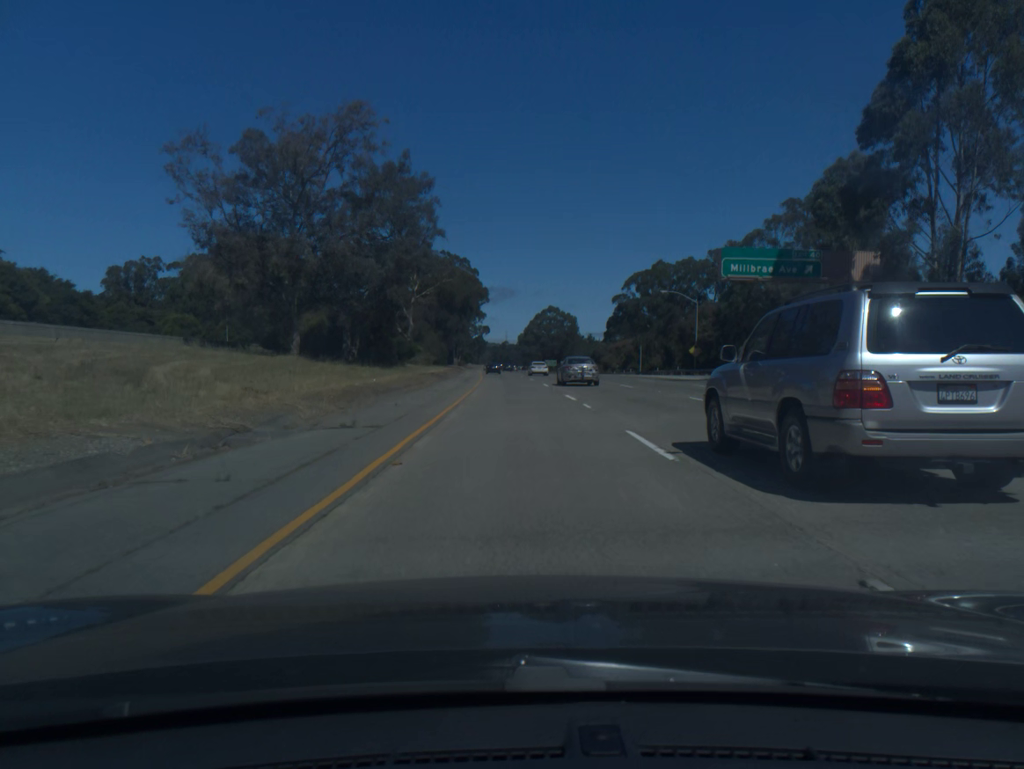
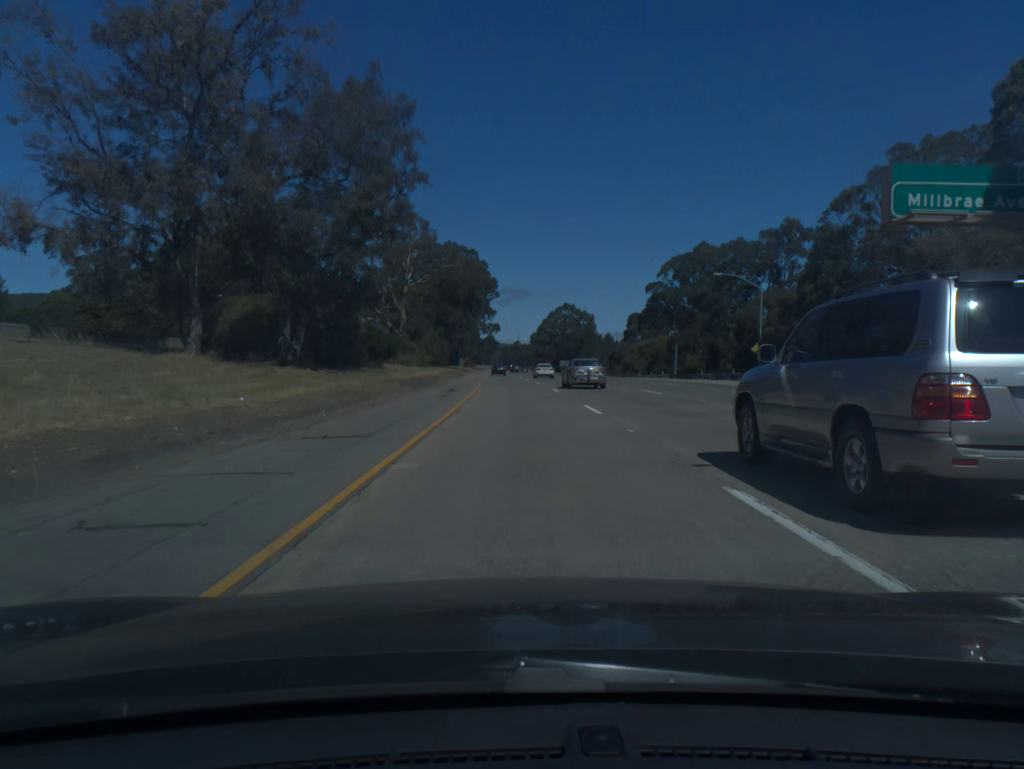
(-0.2, +20.3) m; -1°
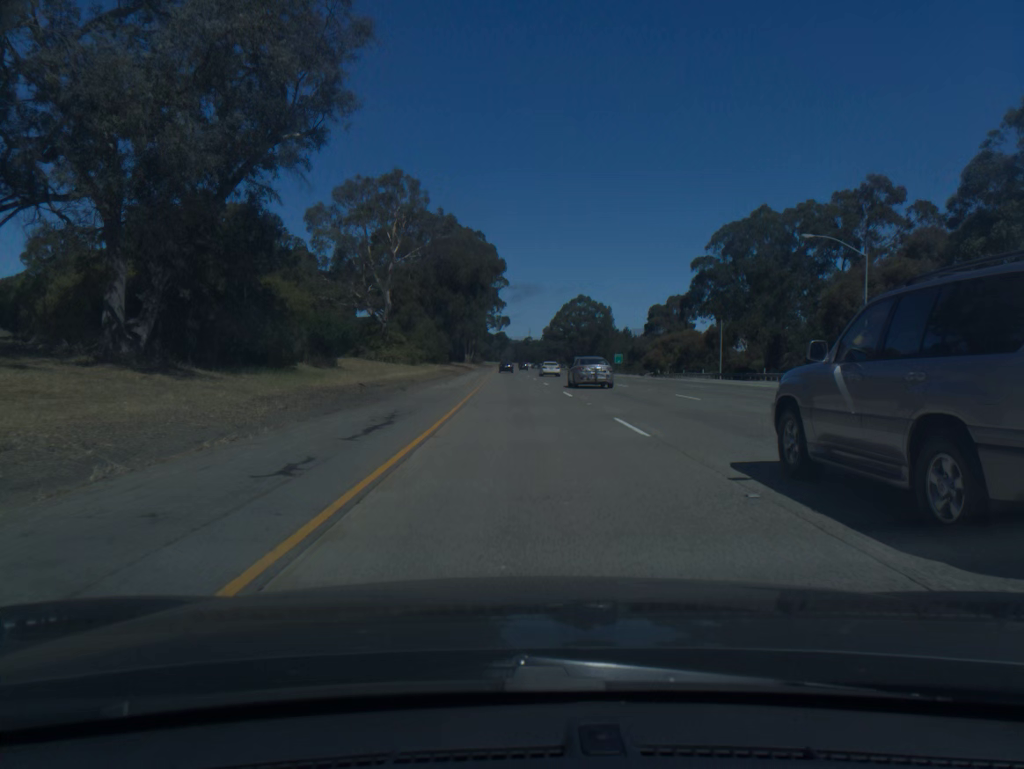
(-0.1, +20.3) m; -1°
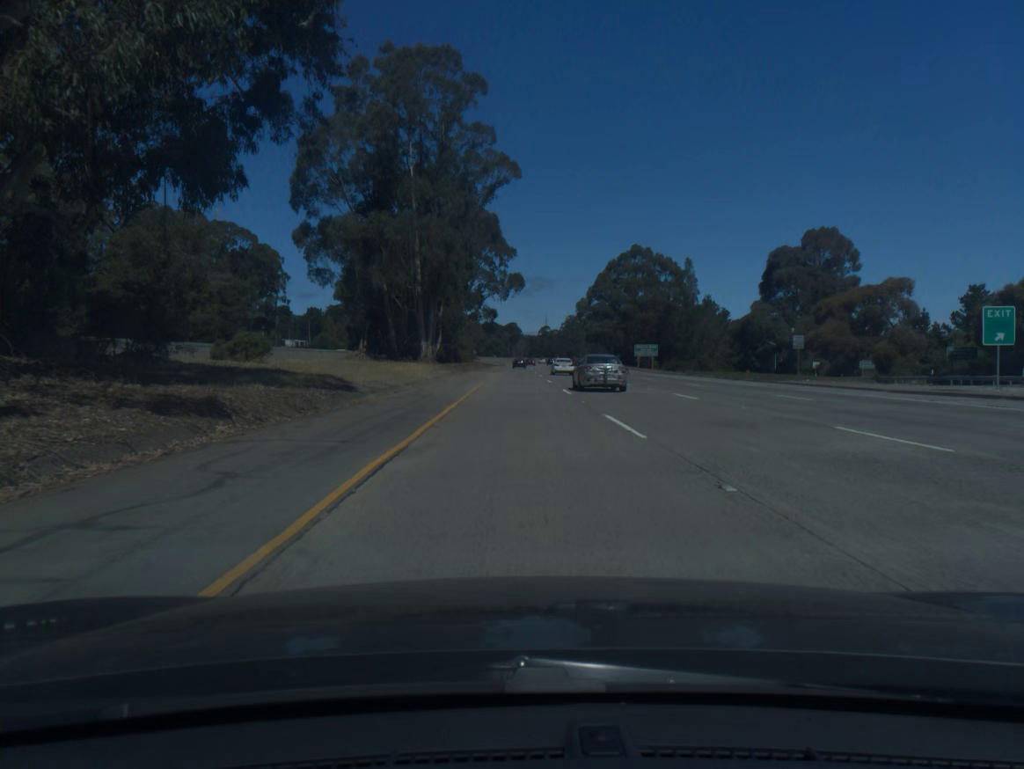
(-1.6, +101.7) m; -1°
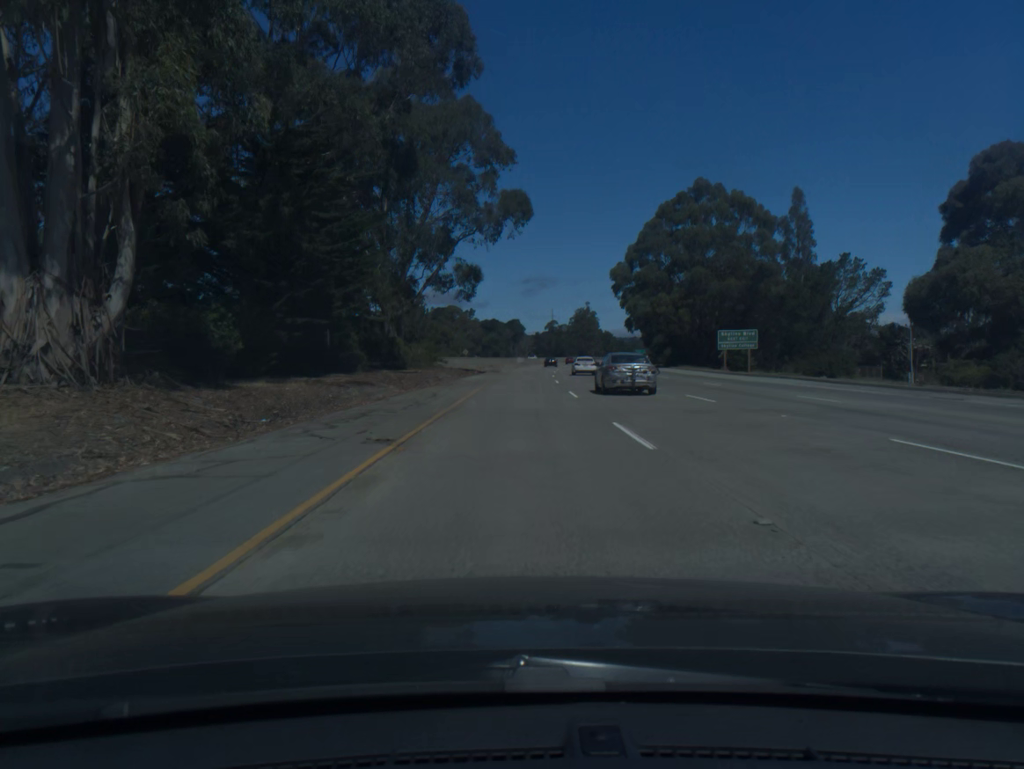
(-0.1, +60.7) m; 0°
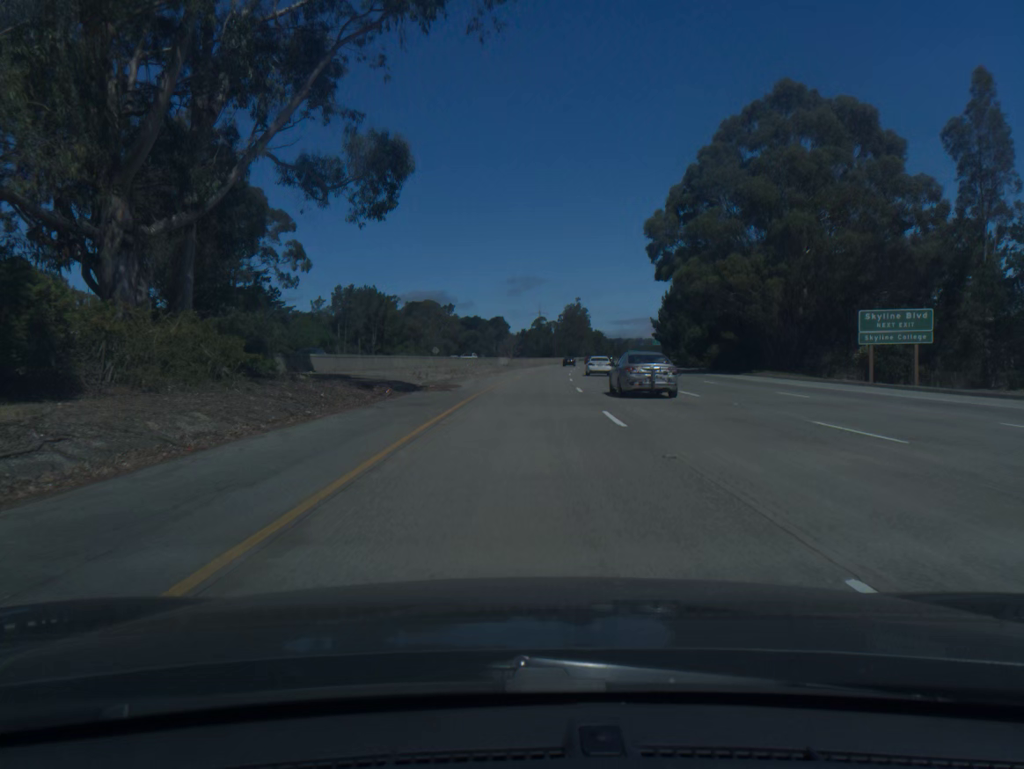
(+0.2, +40.3) m; +1°
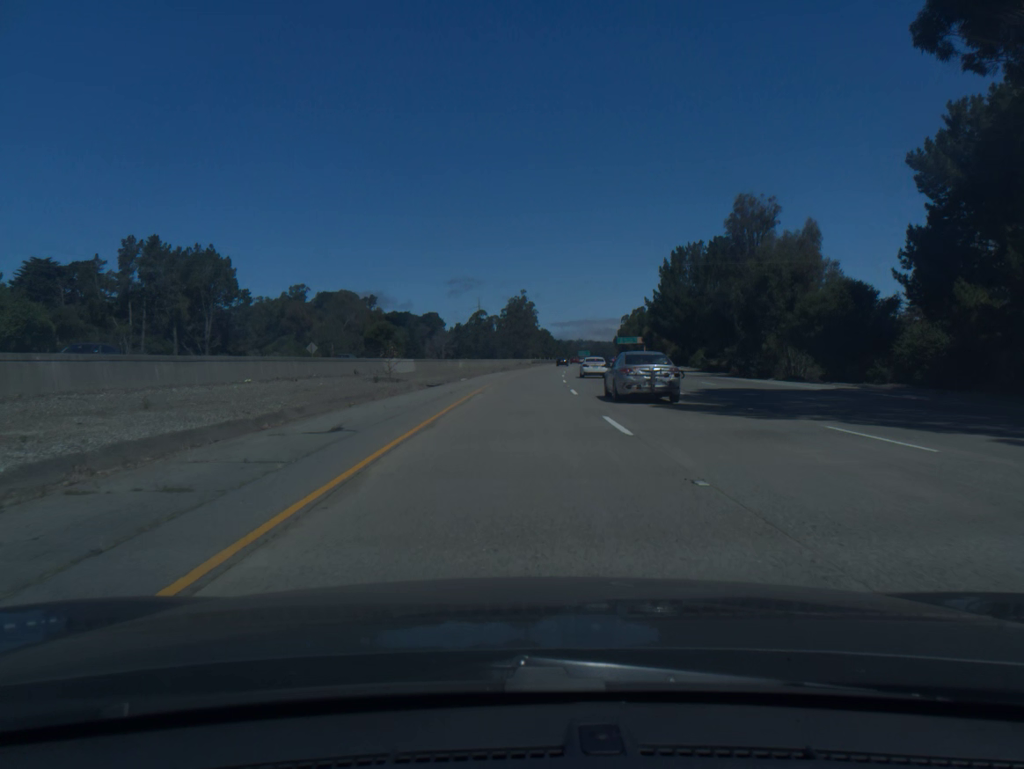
(+2.2, +60.4) m; +4°
